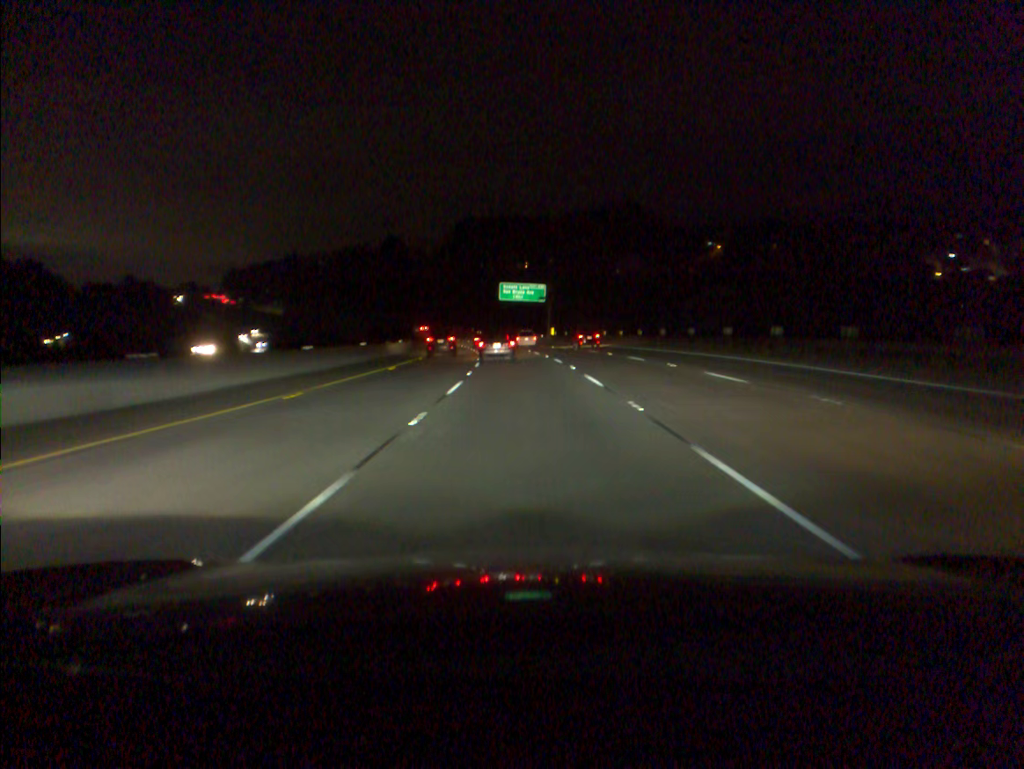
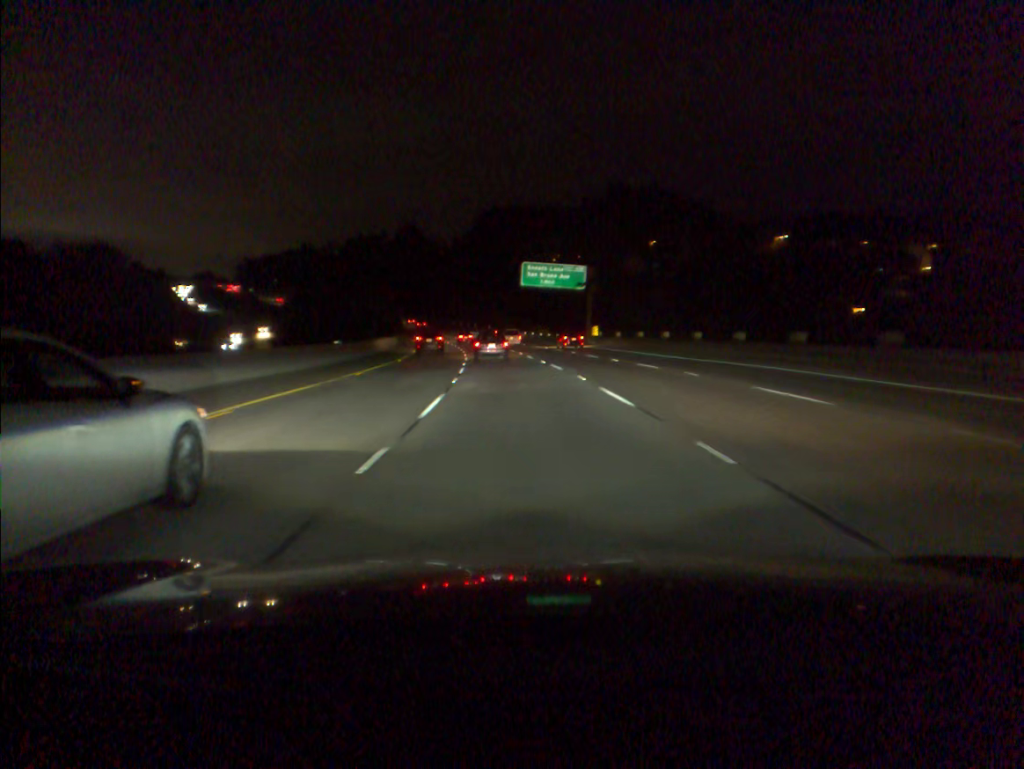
(-0.4, +34.0) m; -2°
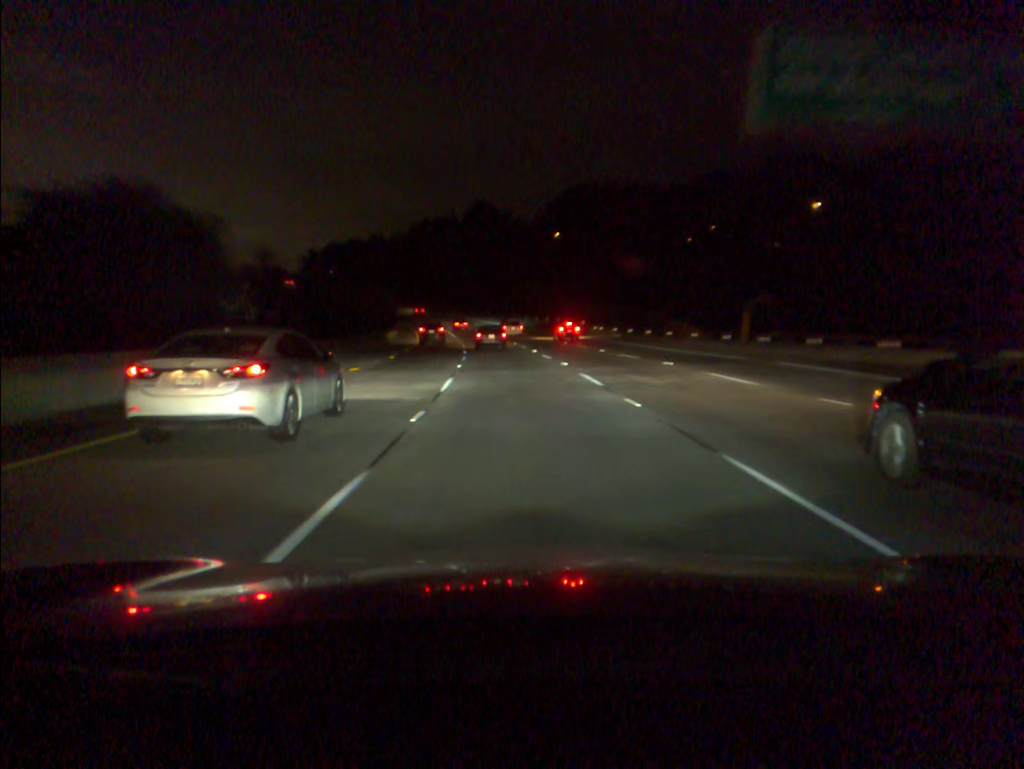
(-3.7, +68.3) m; -6°
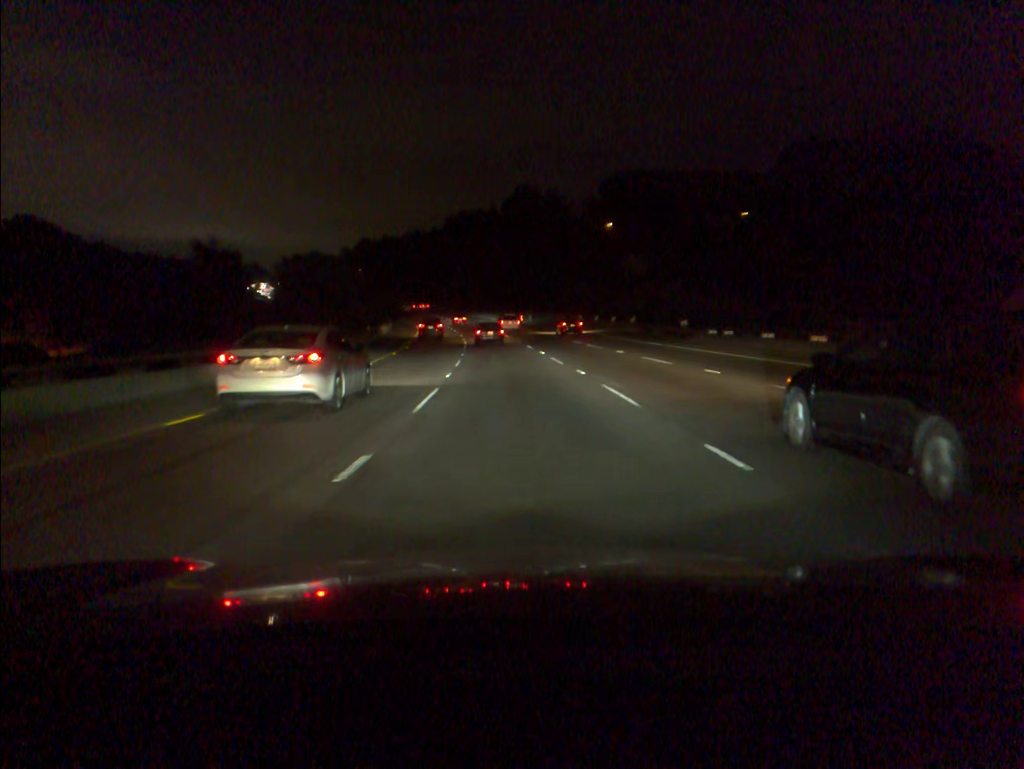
(-0.9, +34.4) m; -3°
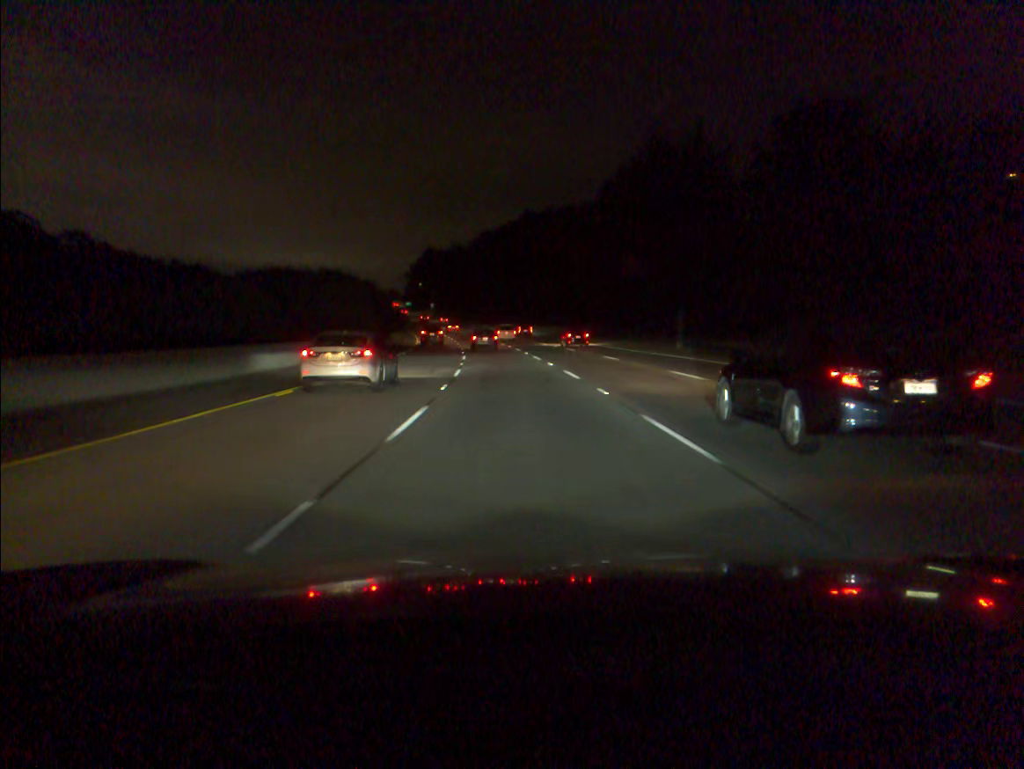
(-3.8, +68.7) m; -6°
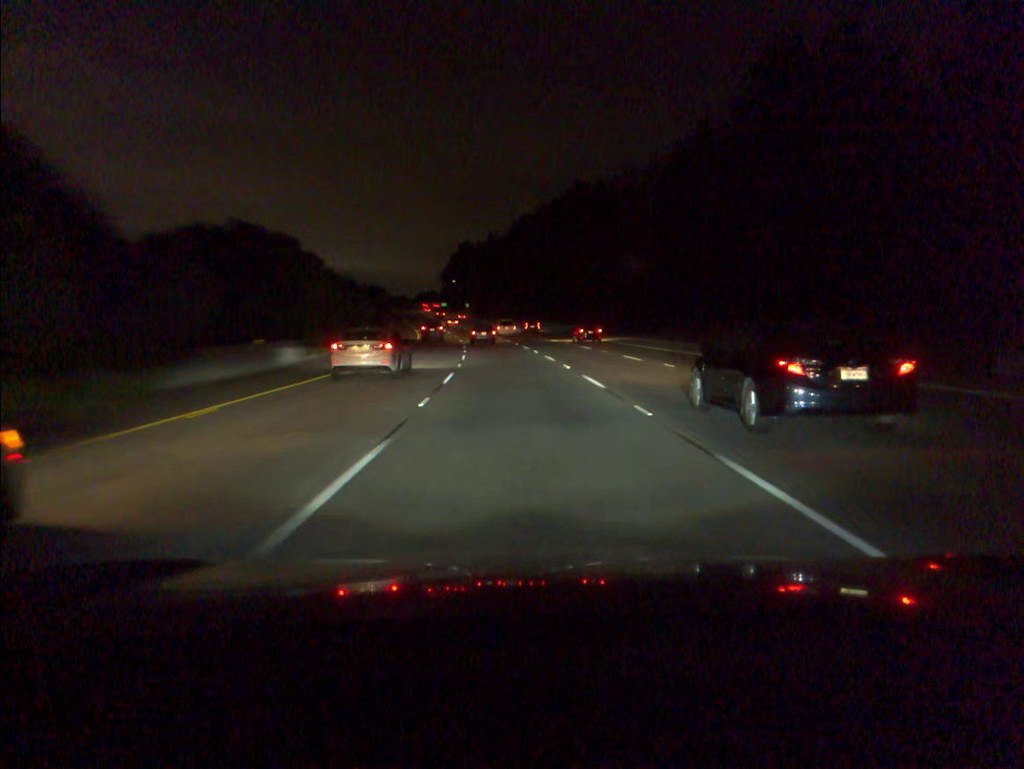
(-0.9, +34.2) m; -3°
